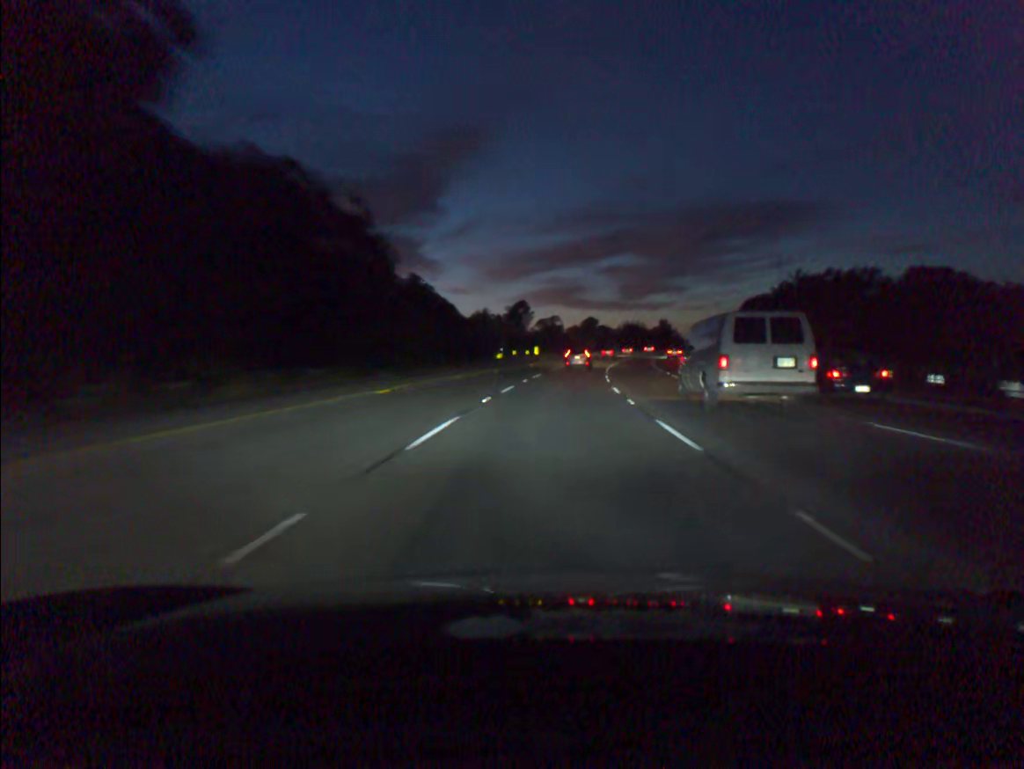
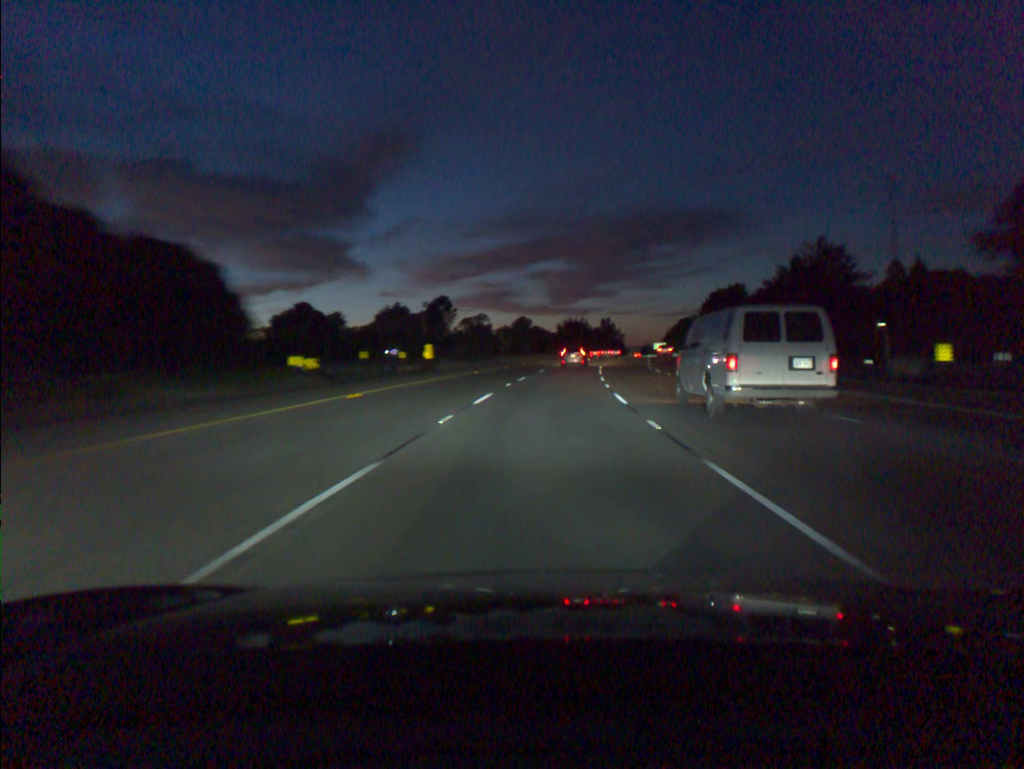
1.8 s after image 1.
(+2.2, +49.1) m; +5°
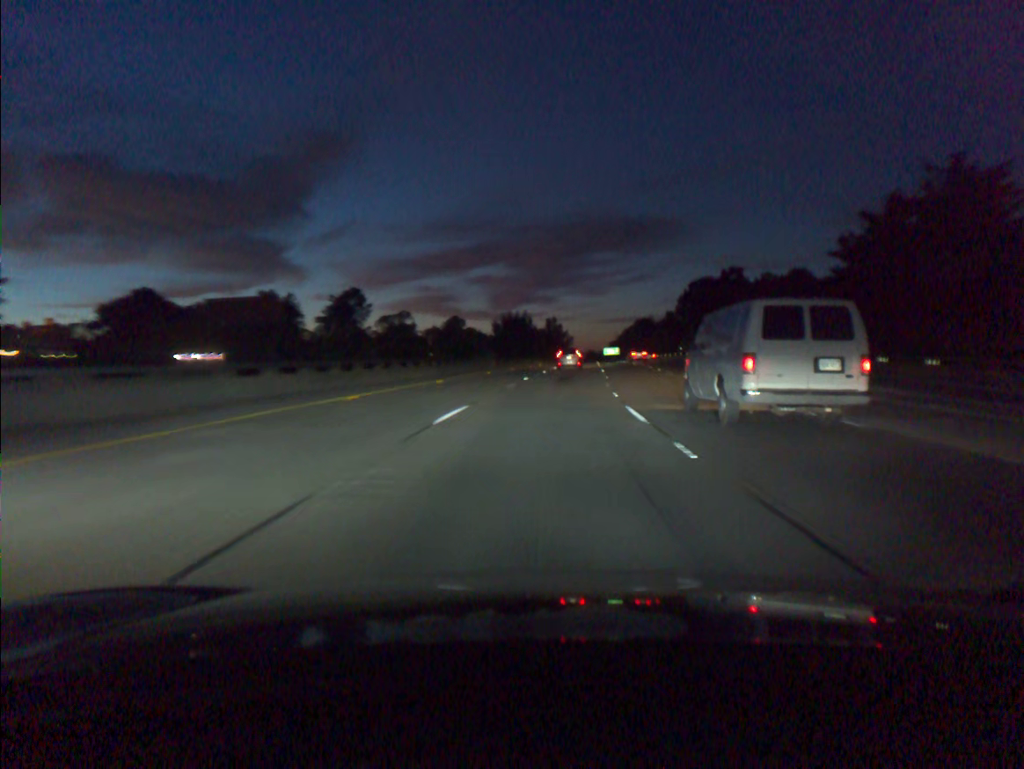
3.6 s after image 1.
(+1.8, +48.9) m; +4°
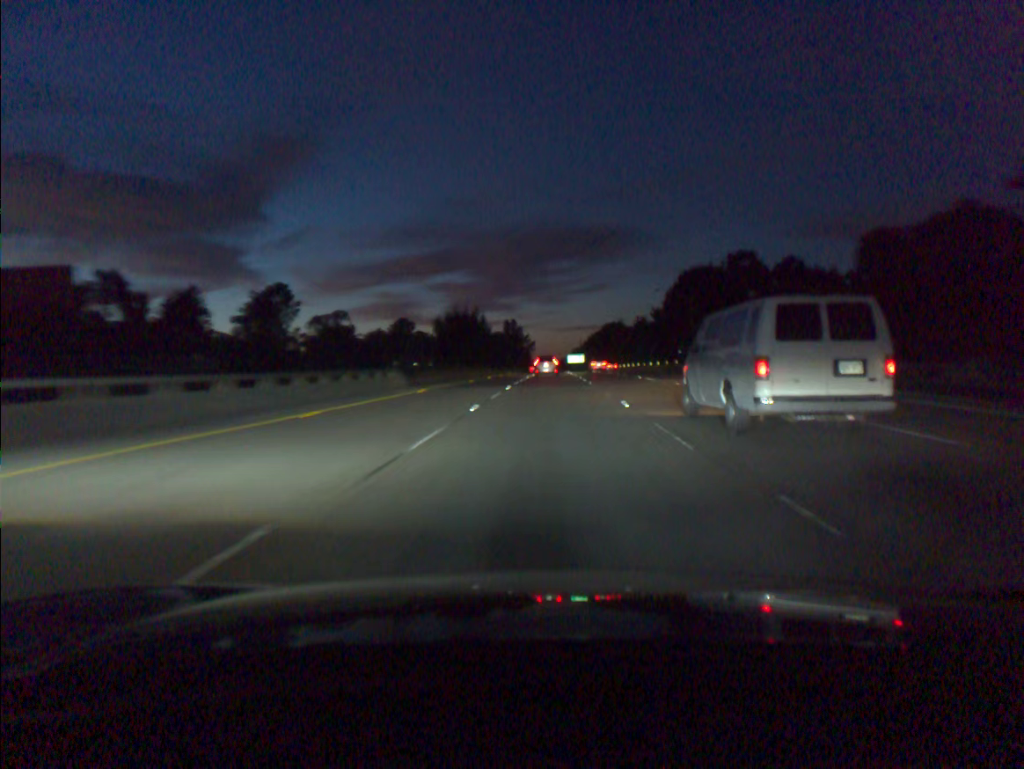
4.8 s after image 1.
(+0.9, +32.5) m; +3°
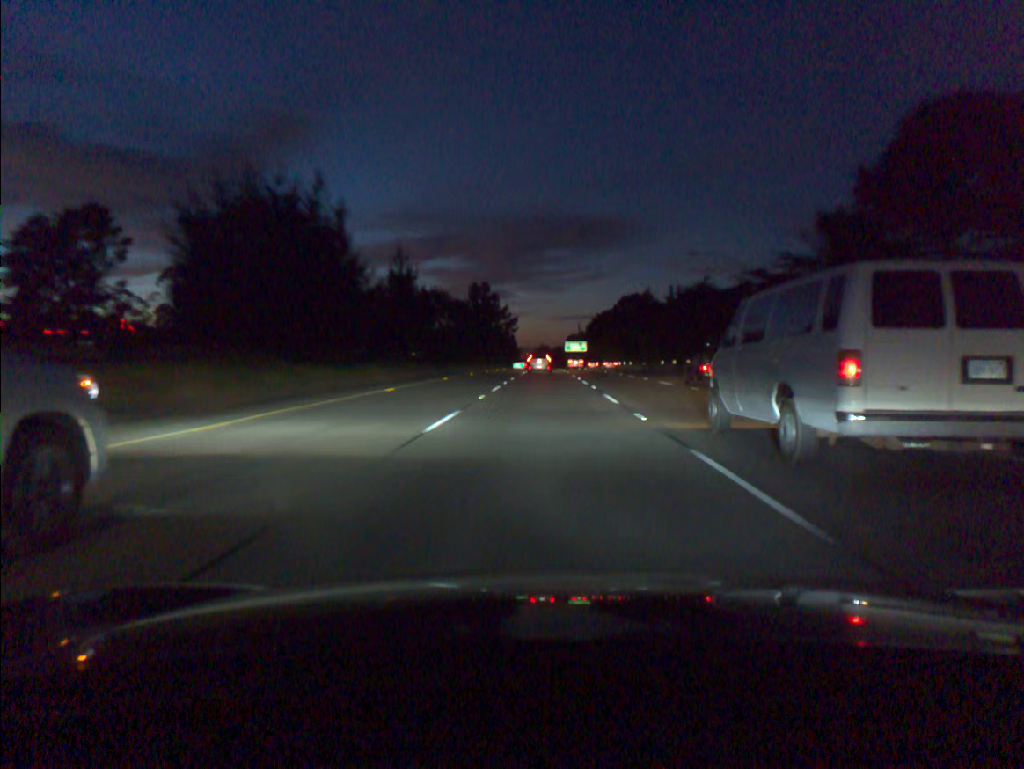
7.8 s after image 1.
(+1.3, +81.8) m; +1°
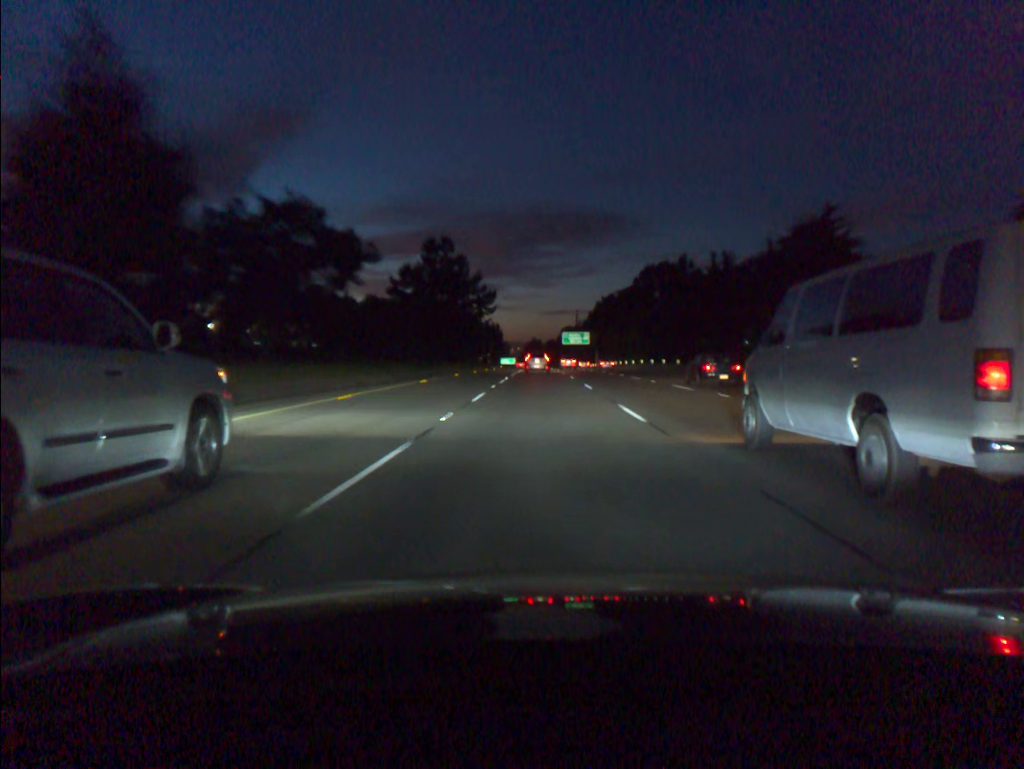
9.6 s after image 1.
(+0.2, +49.5) m; +1°
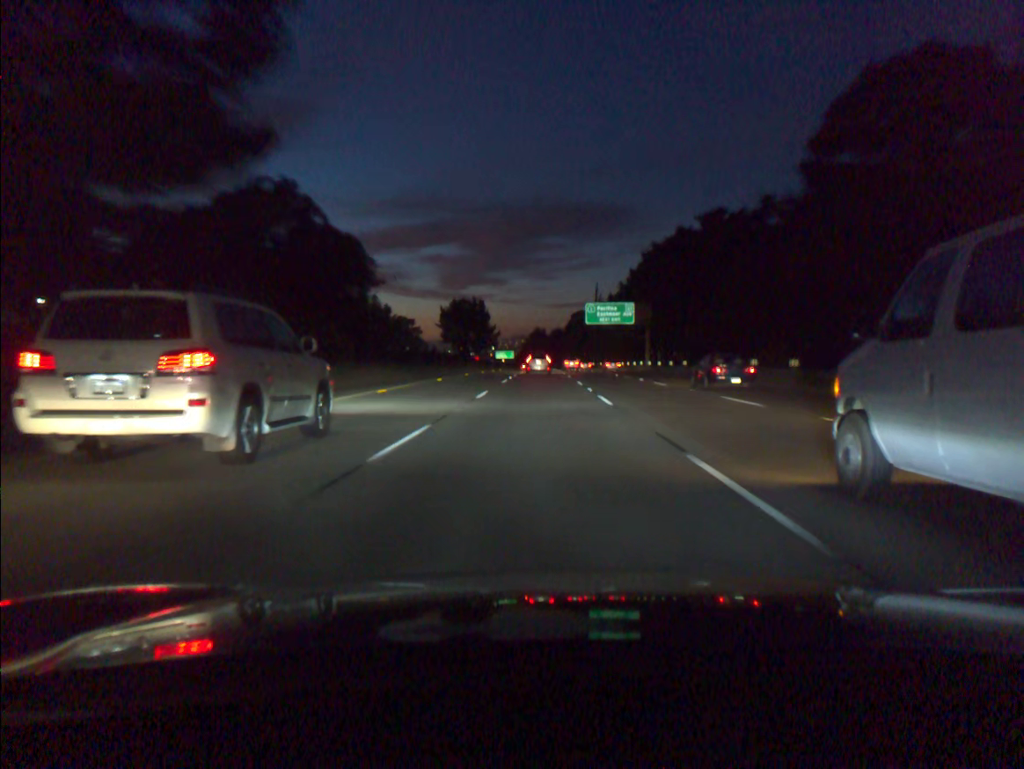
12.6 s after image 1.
(-0.1, +82.3) m; 0°
